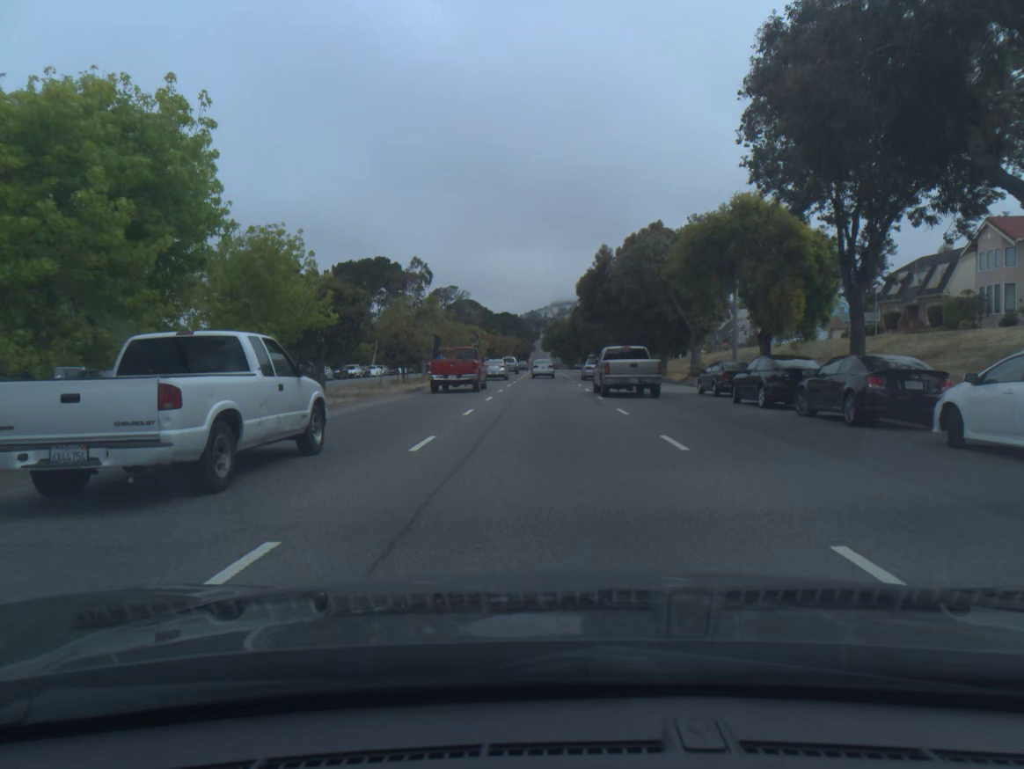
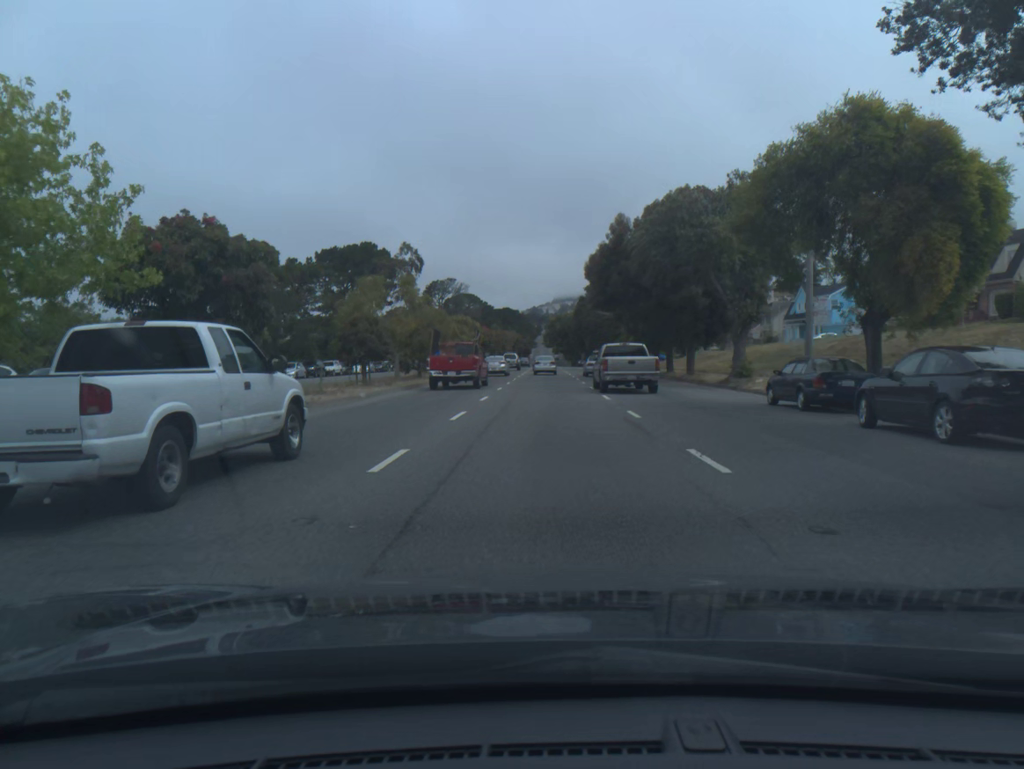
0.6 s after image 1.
(0.0, +9.5) m; 0°
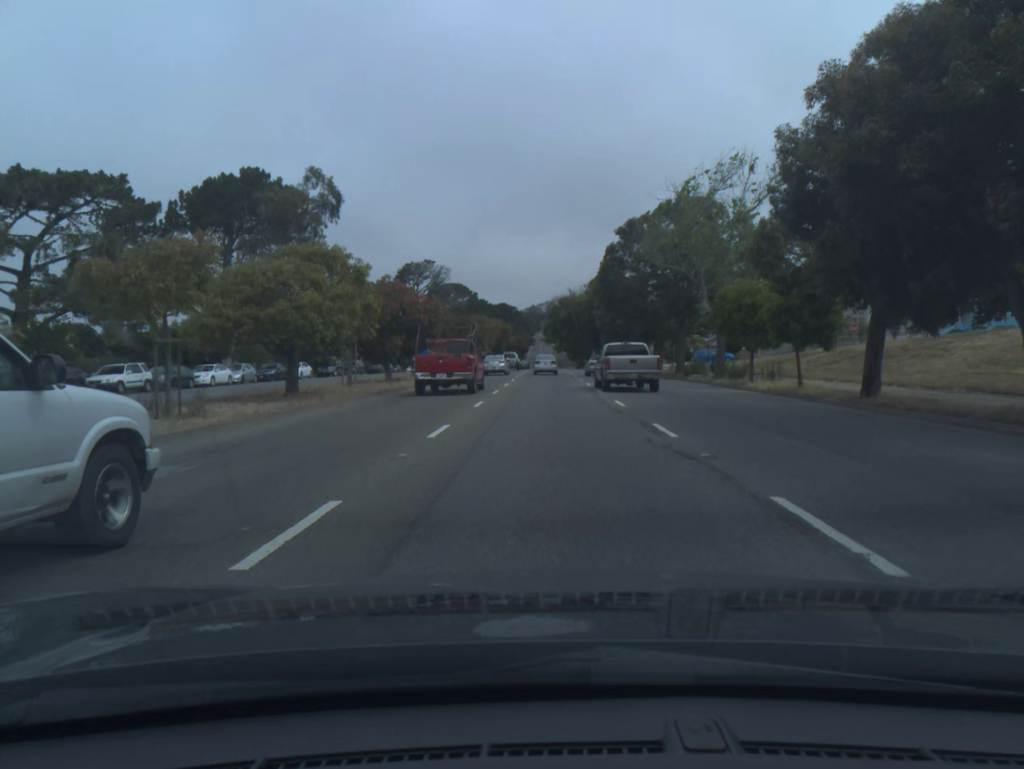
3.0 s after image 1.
(0.0, +39.7) m; 0°
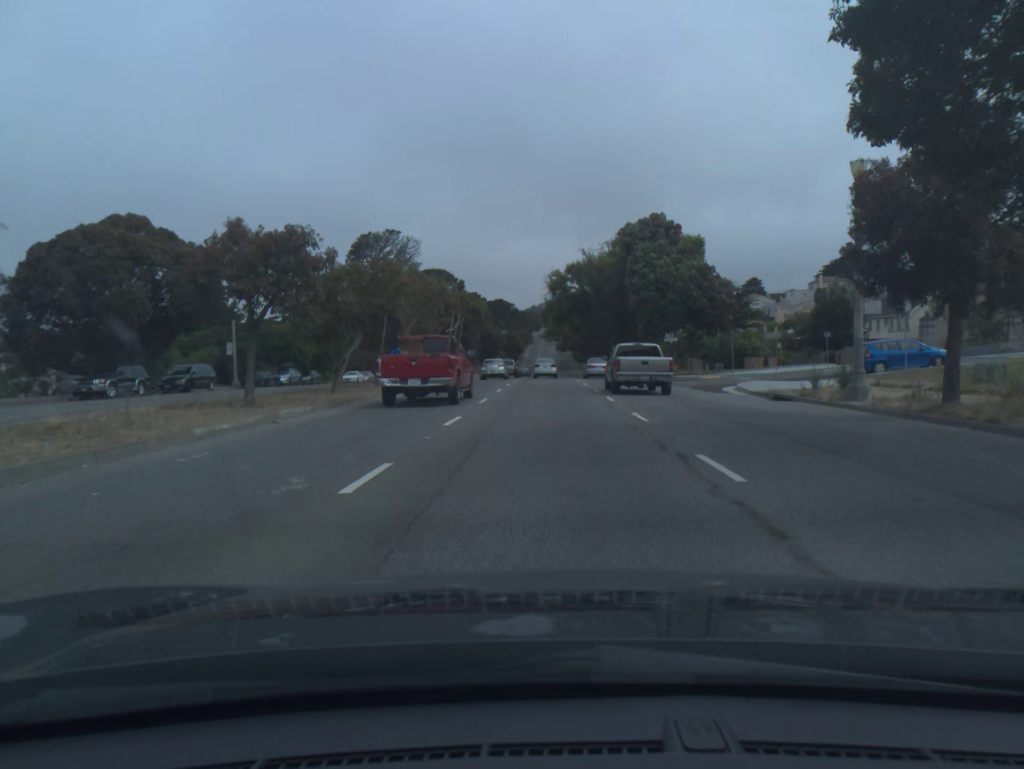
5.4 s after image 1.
(+0.1, +41.4) m; 0°
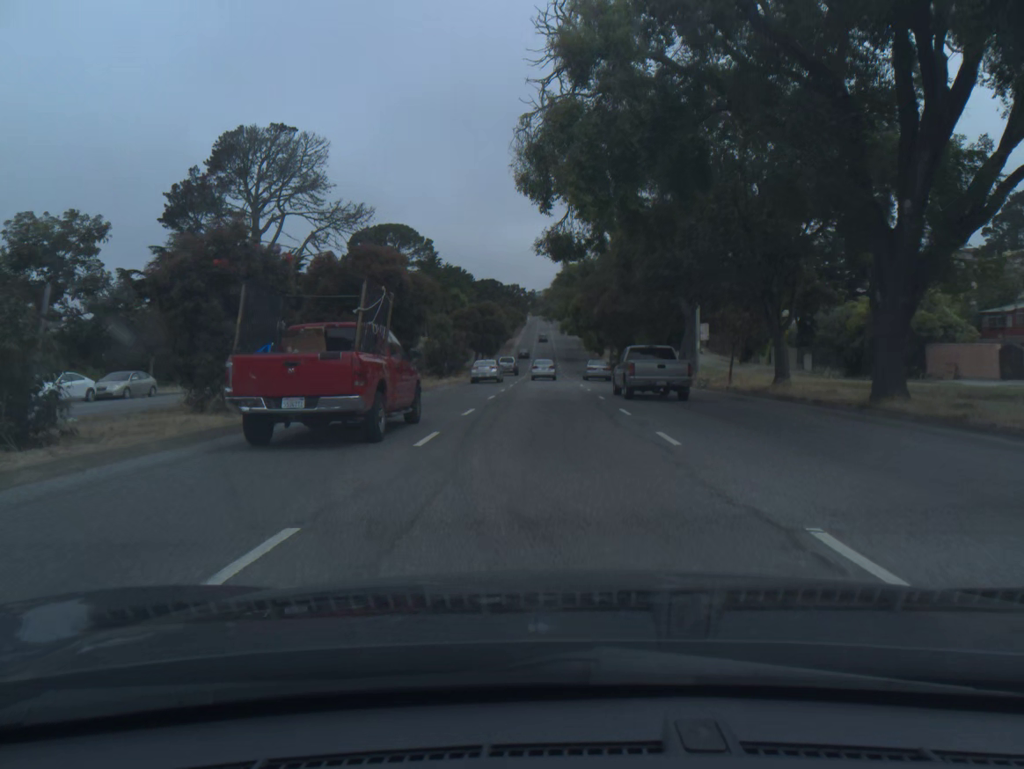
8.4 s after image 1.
(-0.1, +54.6) m; 0°
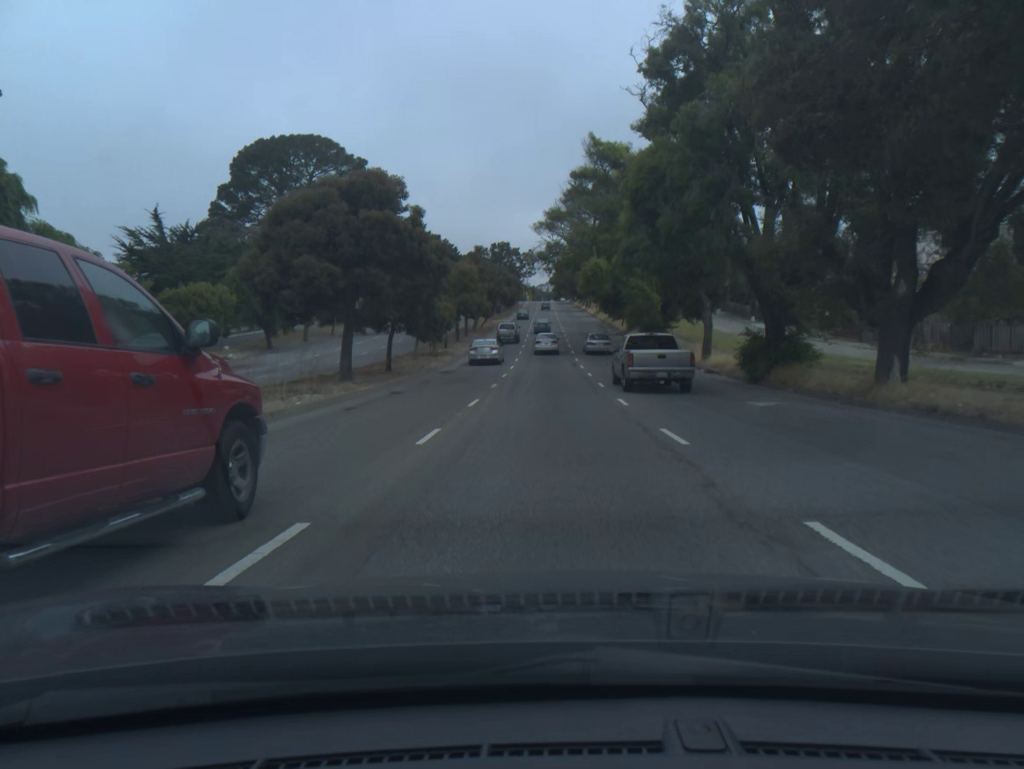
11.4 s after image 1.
(0.0, +57.5) m; 0°
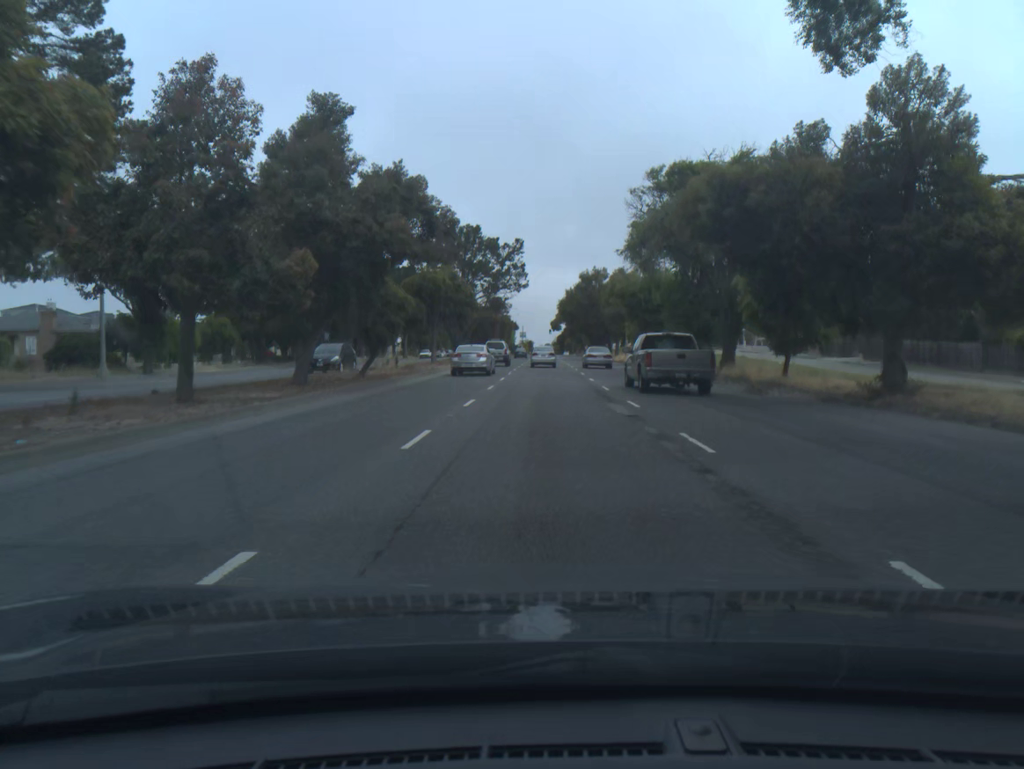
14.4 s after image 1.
(0.0, +59.5) m; 0°
